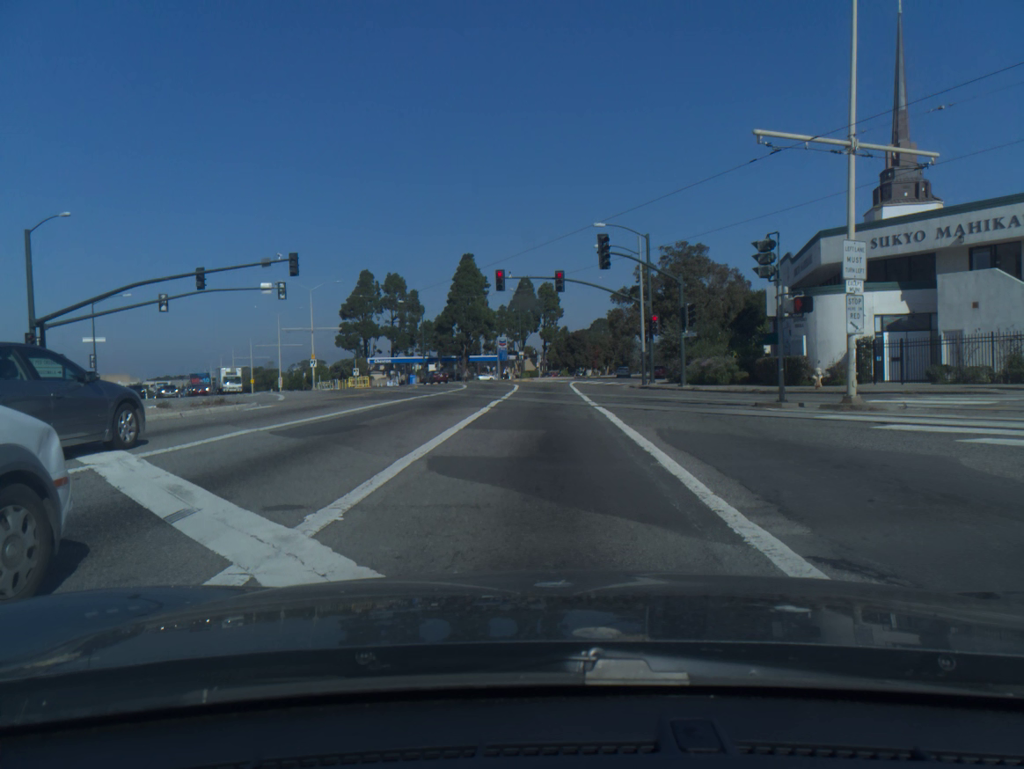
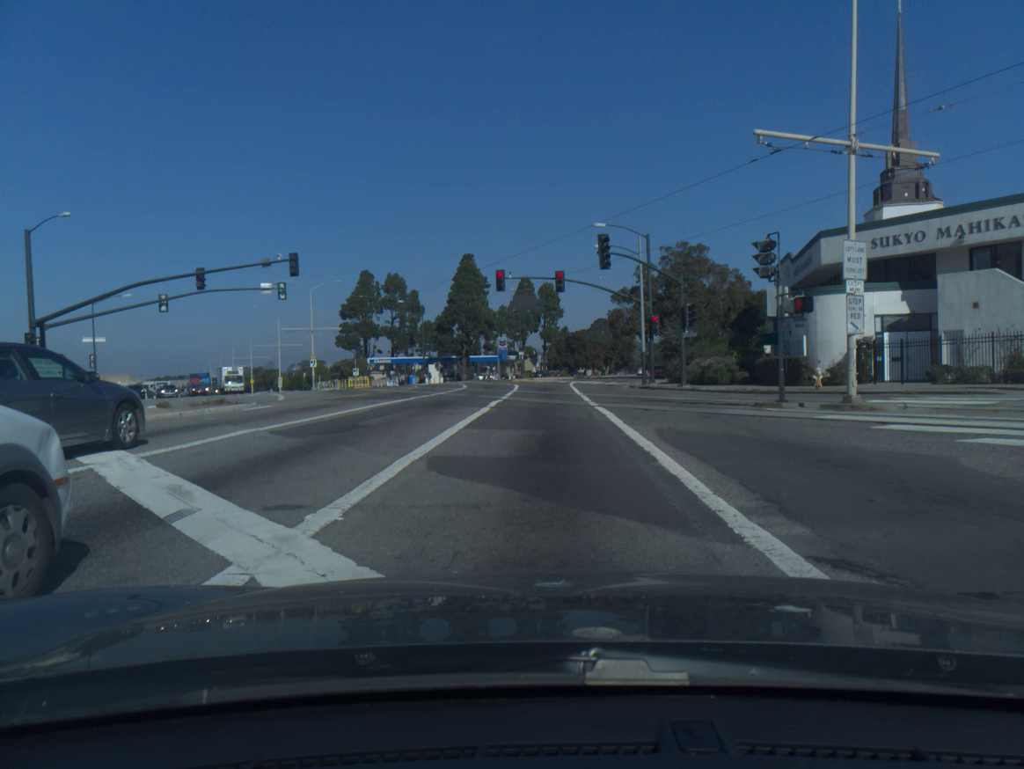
(0.0, 0.0) m; 0°
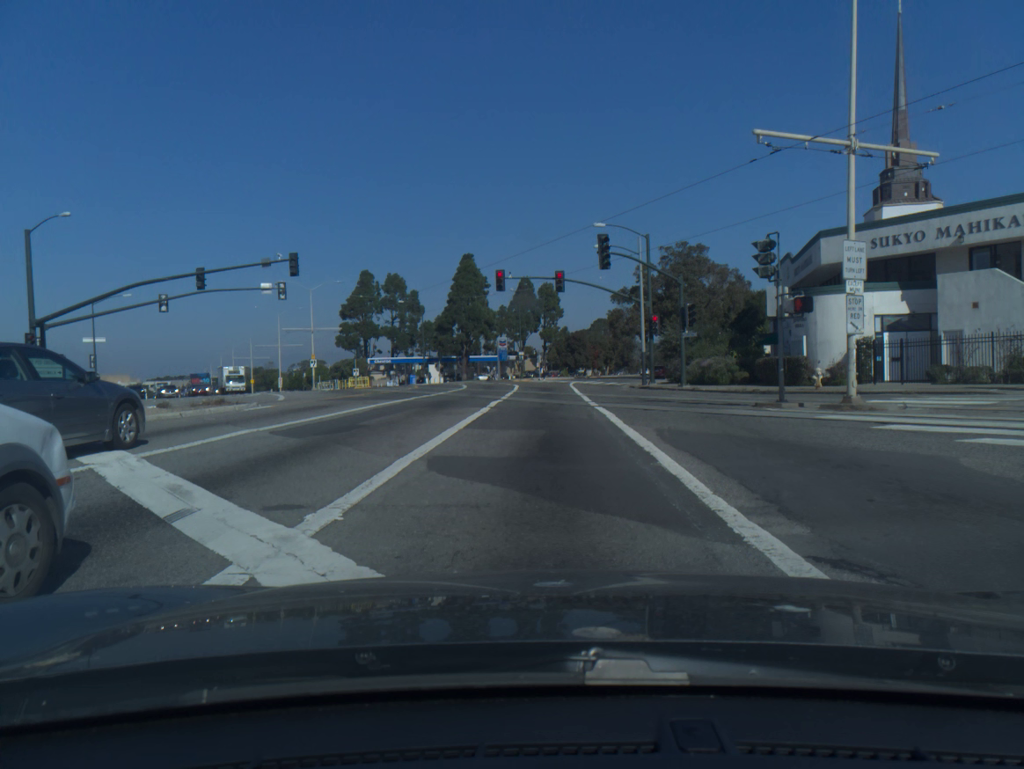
(0.0, 0.0) m; 0°
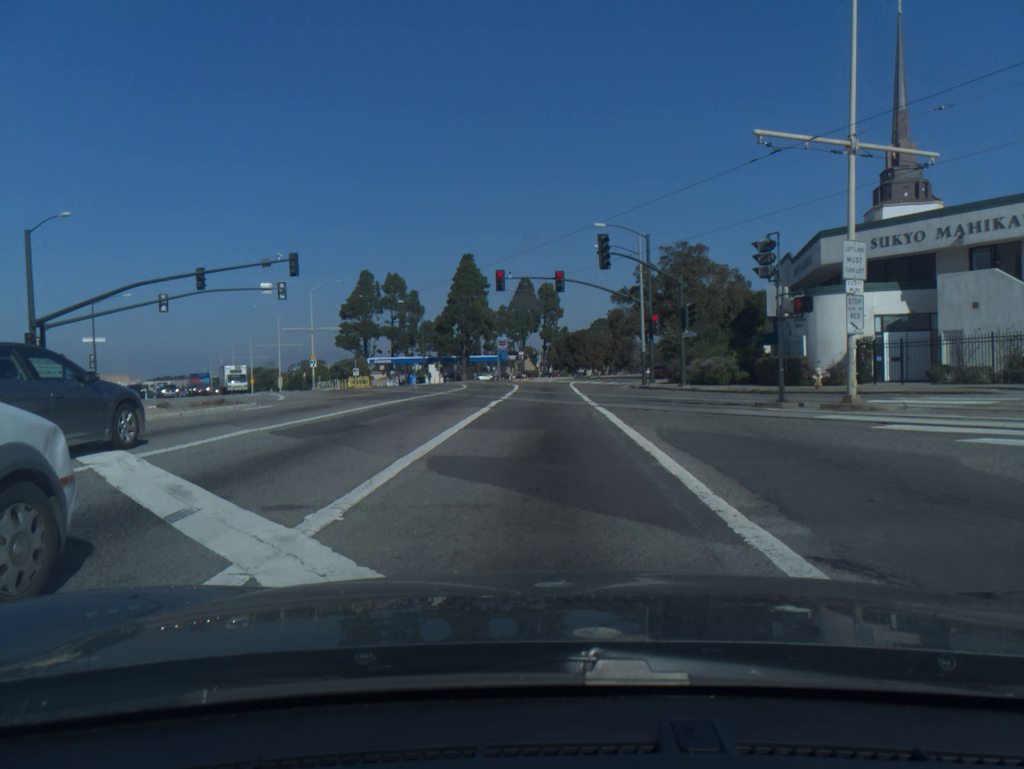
(0.0, 0.0) m; 0°
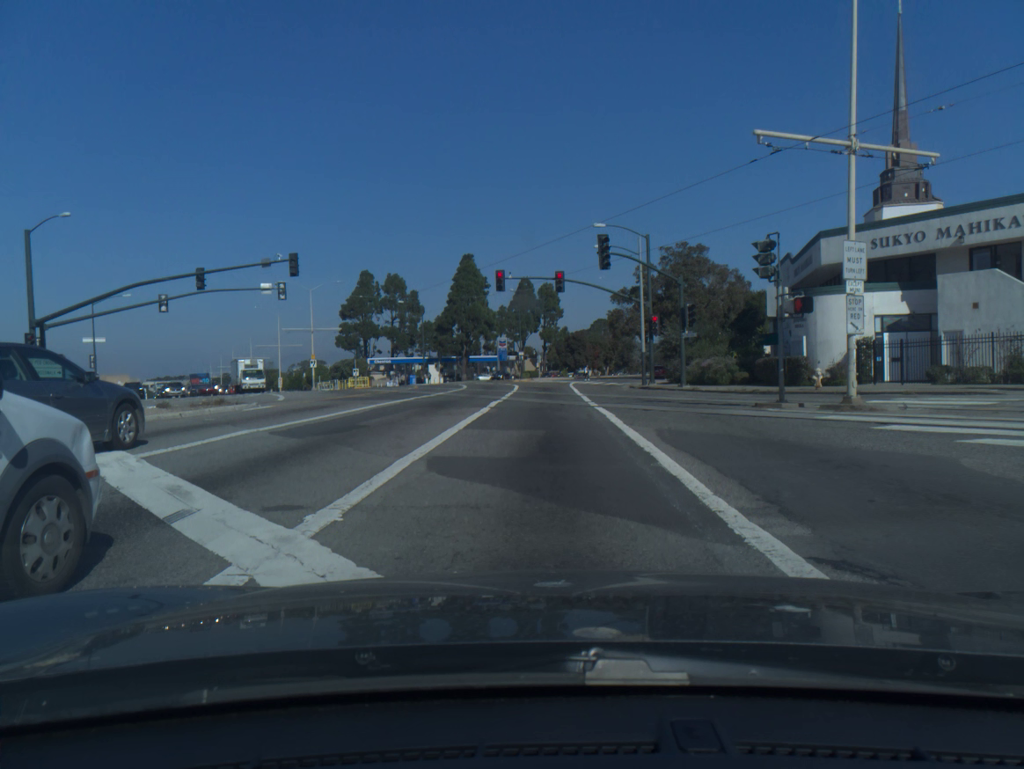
(0.0, 0.0) m; 0°
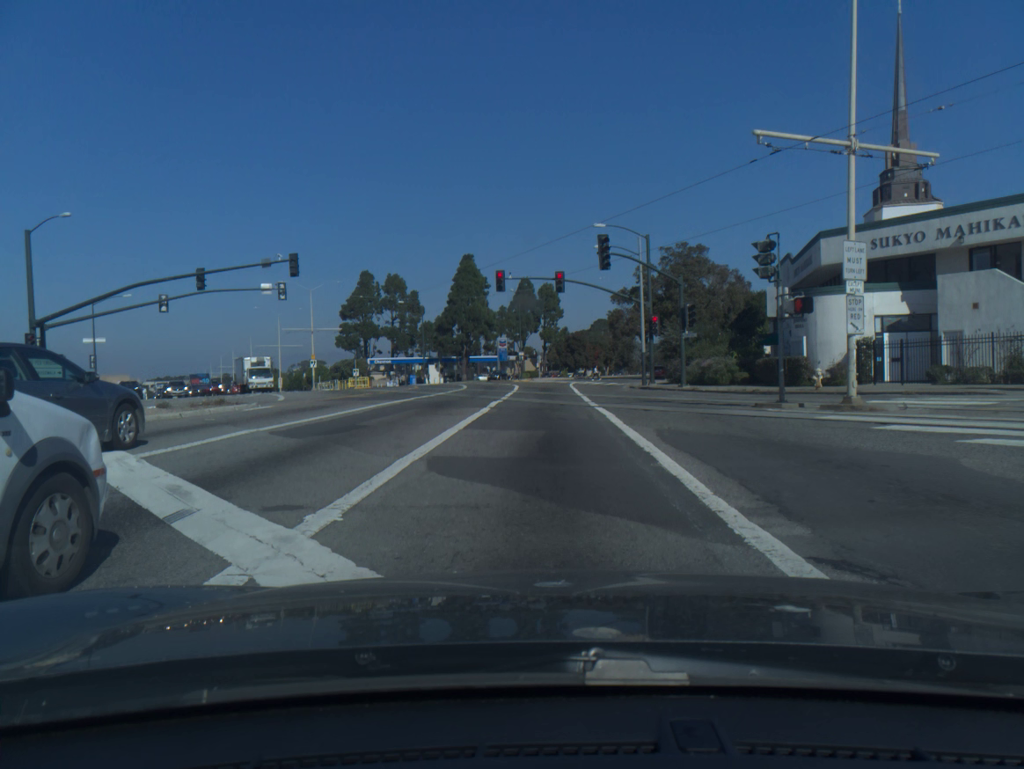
(0.0, 0.0) m; 0°
